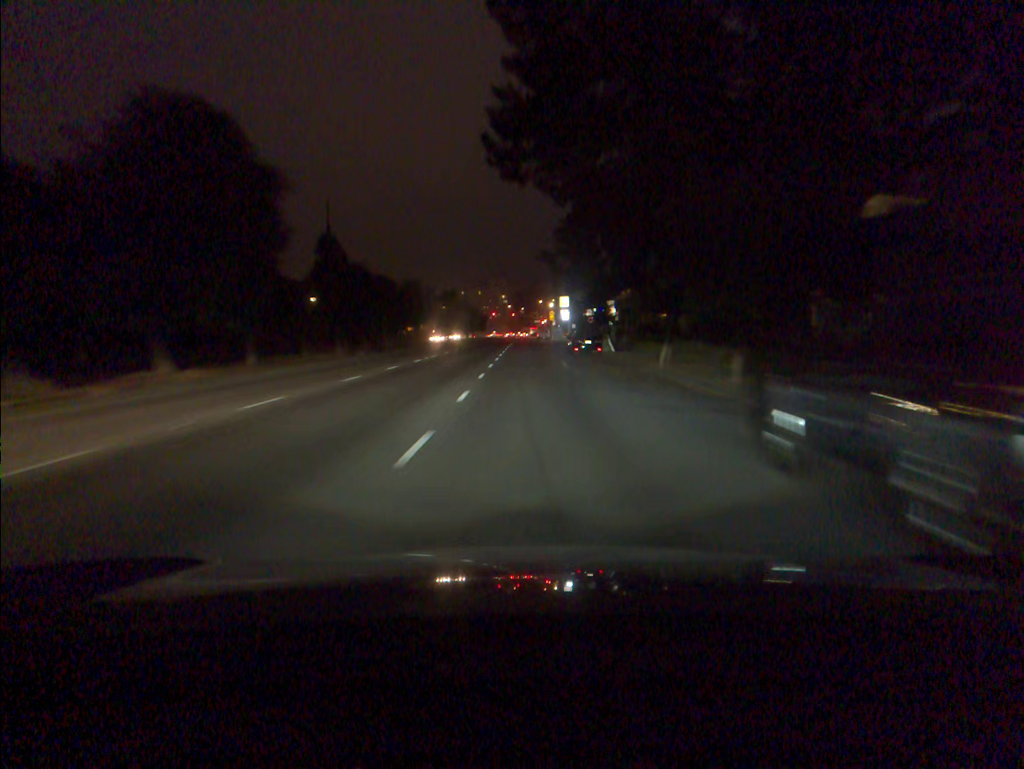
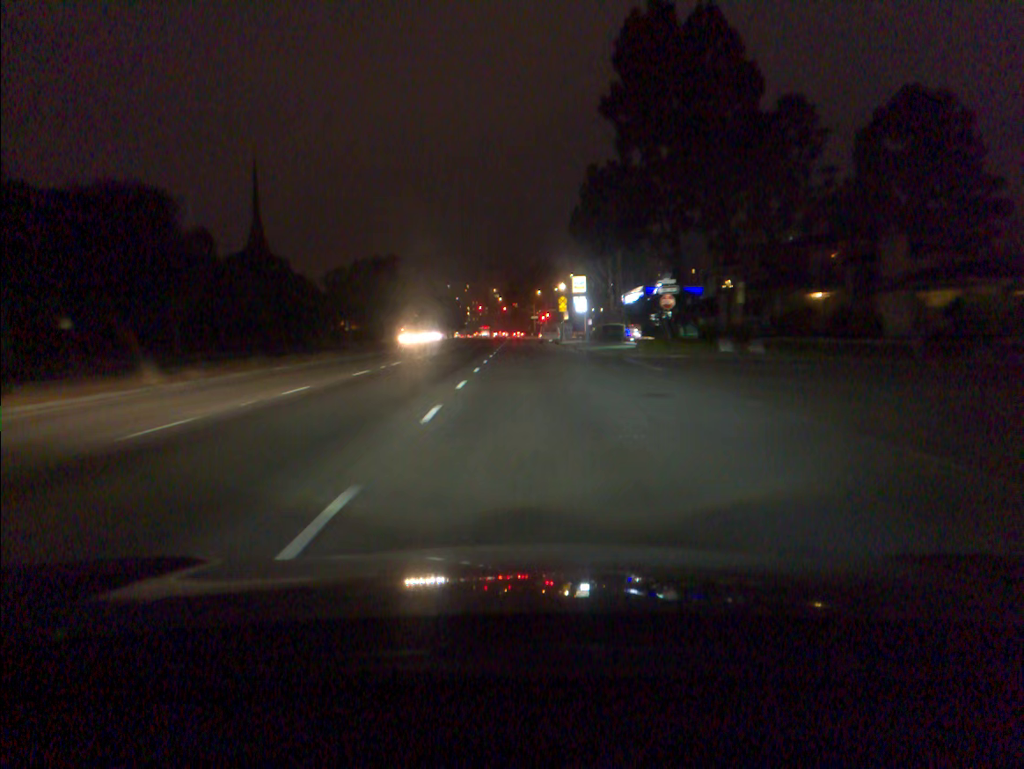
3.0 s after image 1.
(+0.2, +54.3) m; +1°
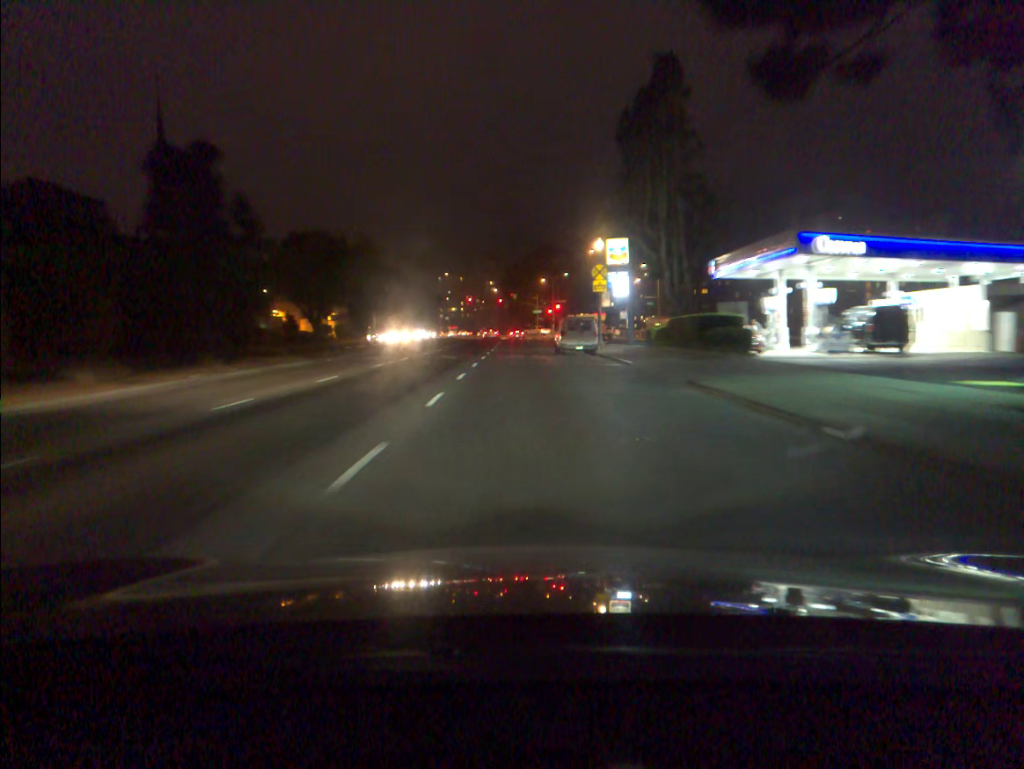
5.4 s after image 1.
(0.0, +40.4) m; 0°
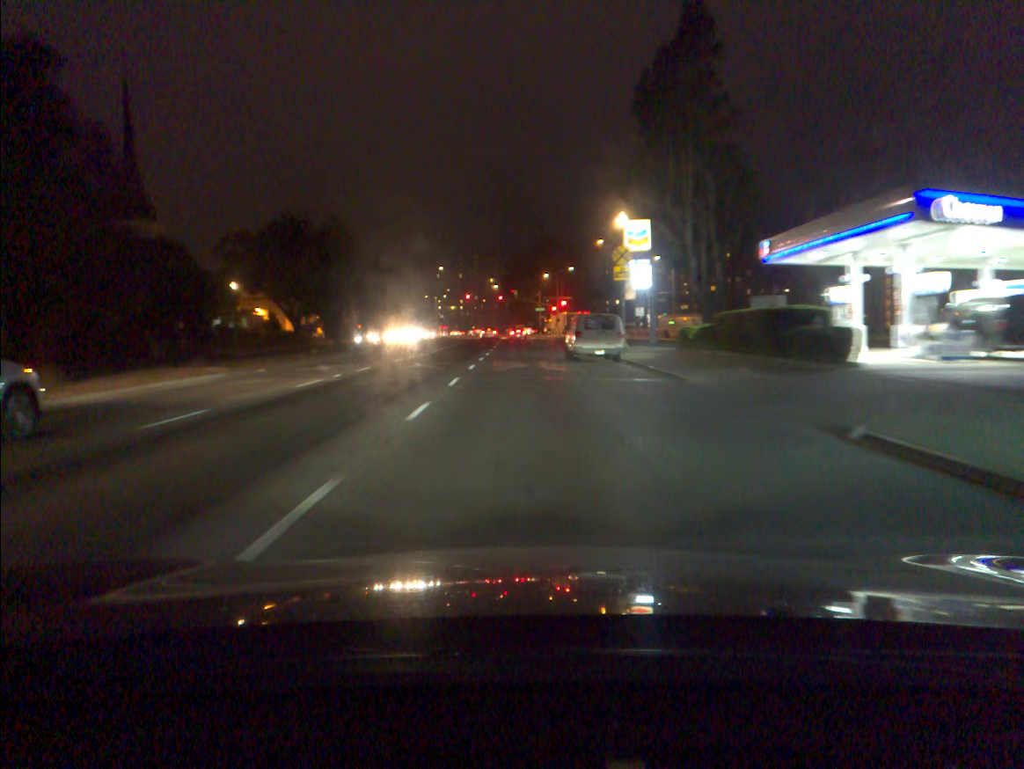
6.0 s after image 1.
(0.0, +9.6) m; 0°
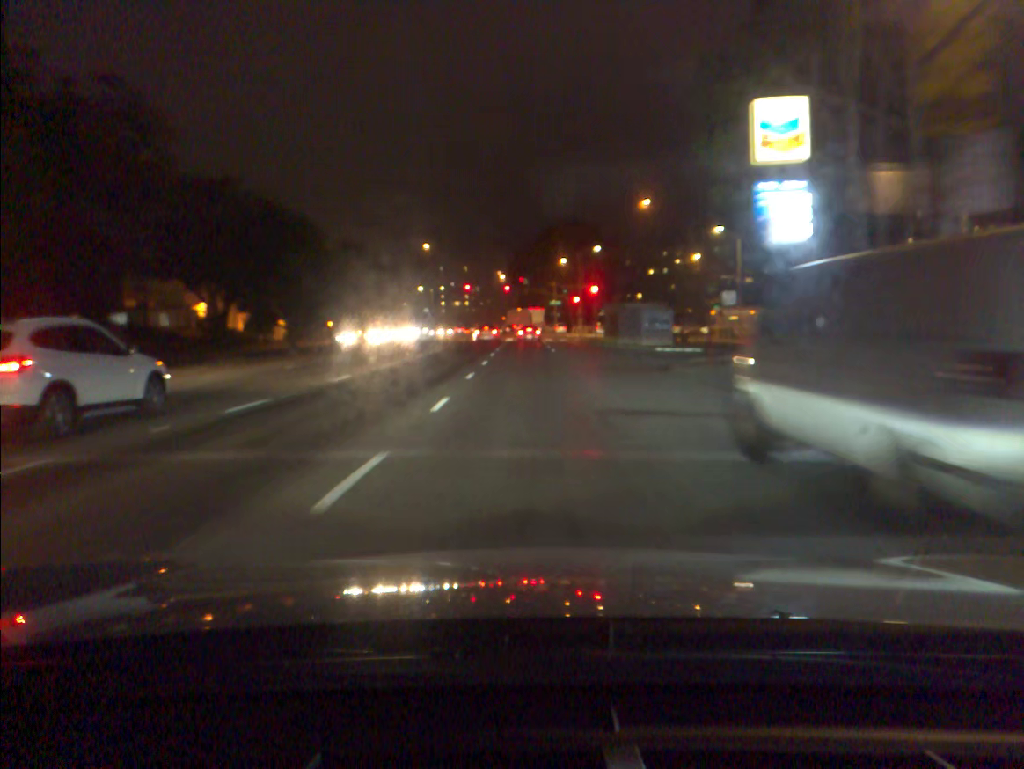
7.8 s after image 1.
(-0.2, +27.7) m; -1°
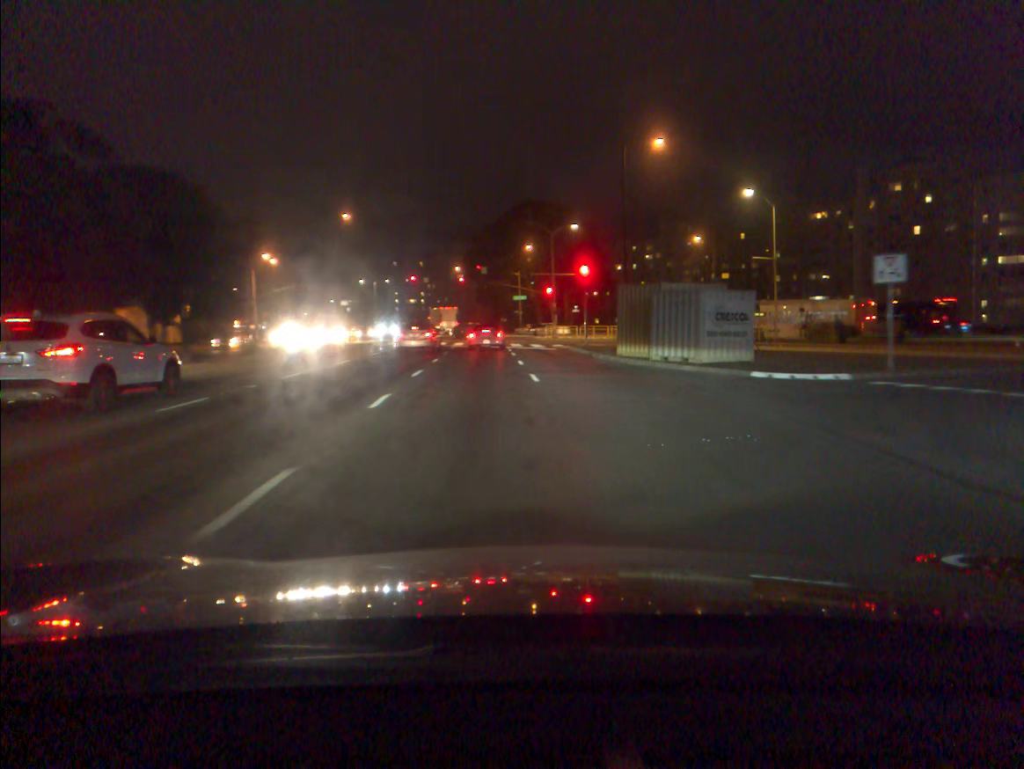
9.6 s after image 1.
(+0.4, +23.7) m; +3°
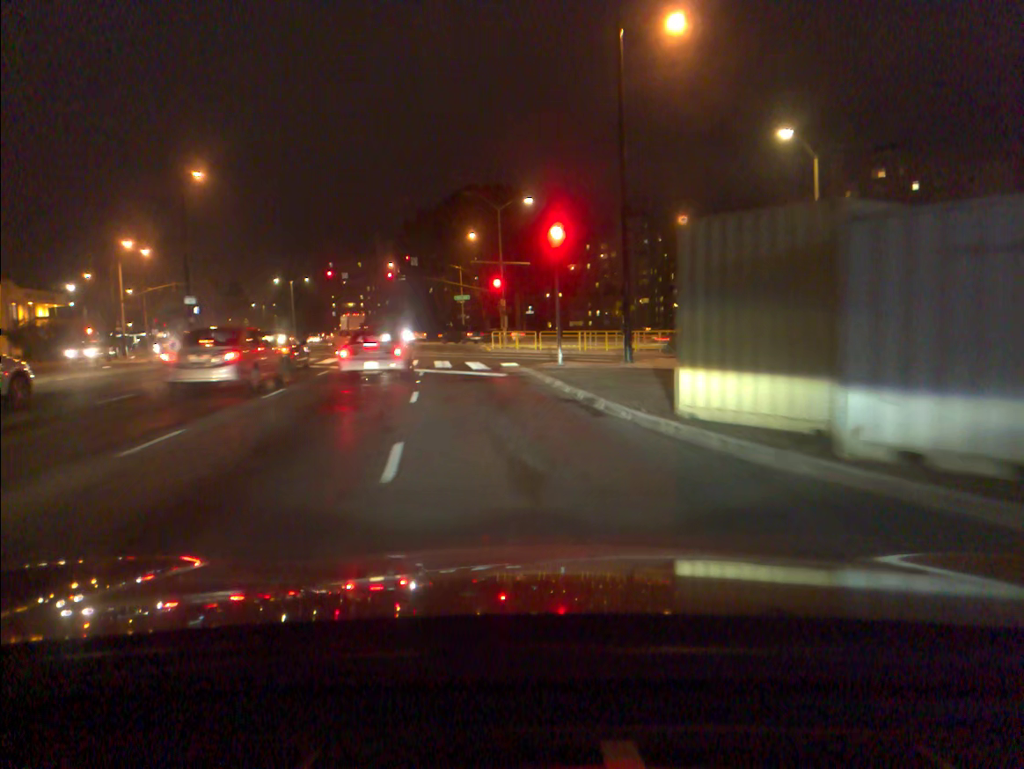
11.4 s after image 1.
(+0.8, +18.9) m; +4°
